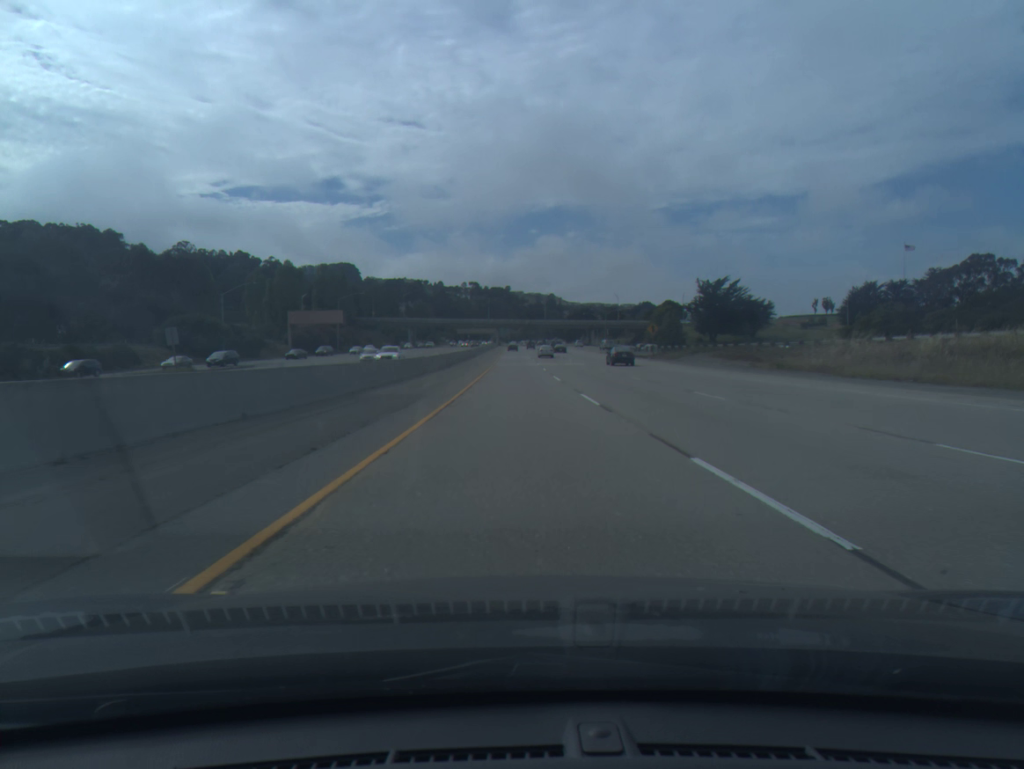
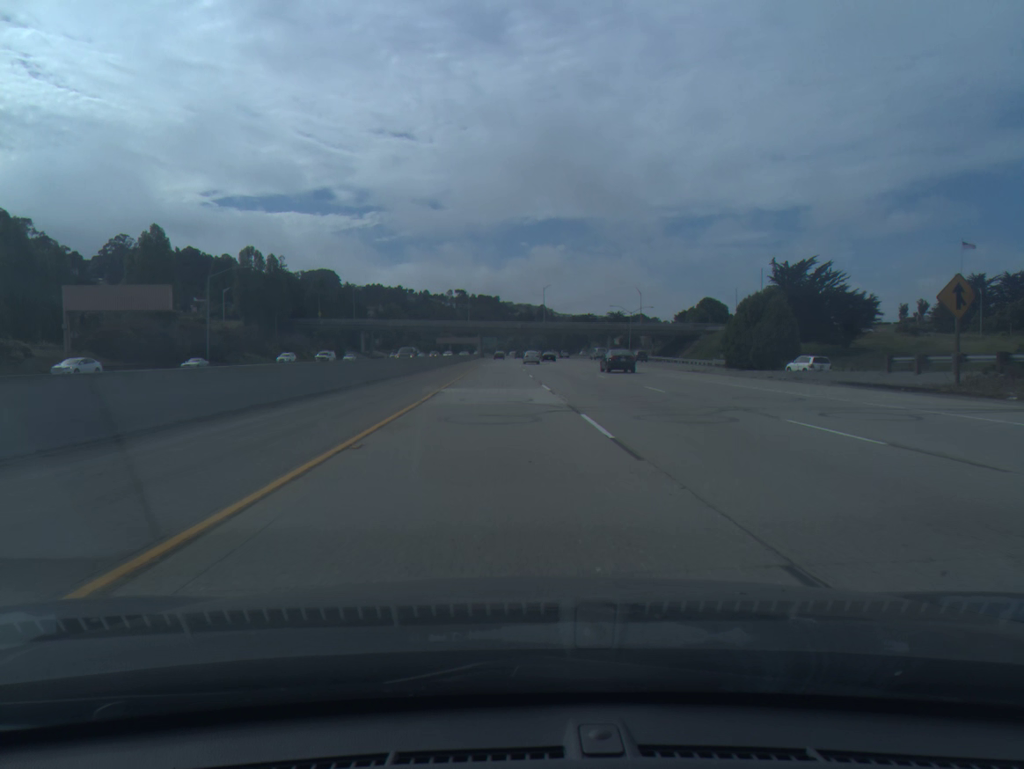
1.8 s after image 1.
(0.0, +66.6) m; +1°
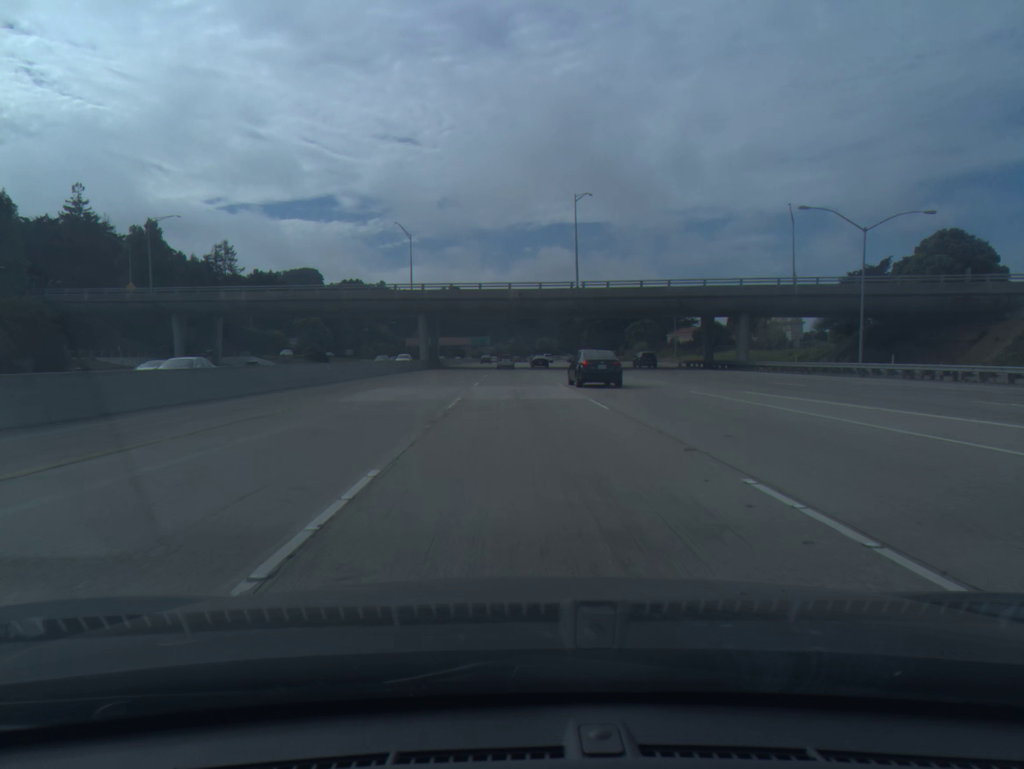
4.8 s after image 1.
(+1.2, +109.0) m; 0°
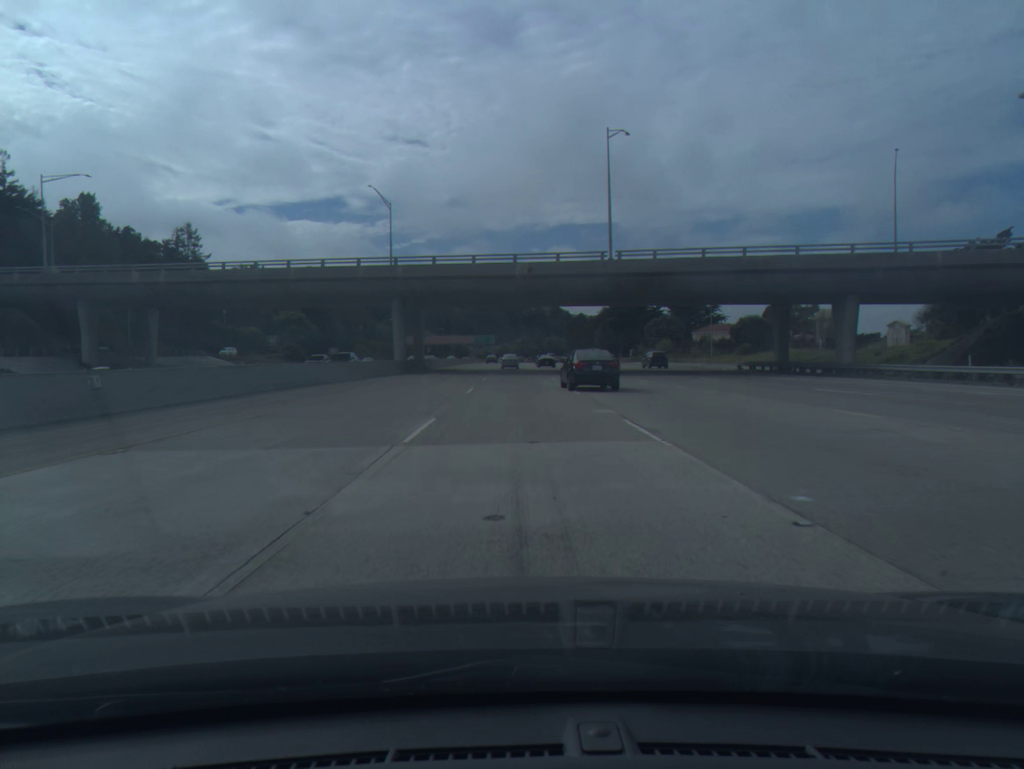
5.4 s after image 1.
(-0.1, +21.5) m; 0°
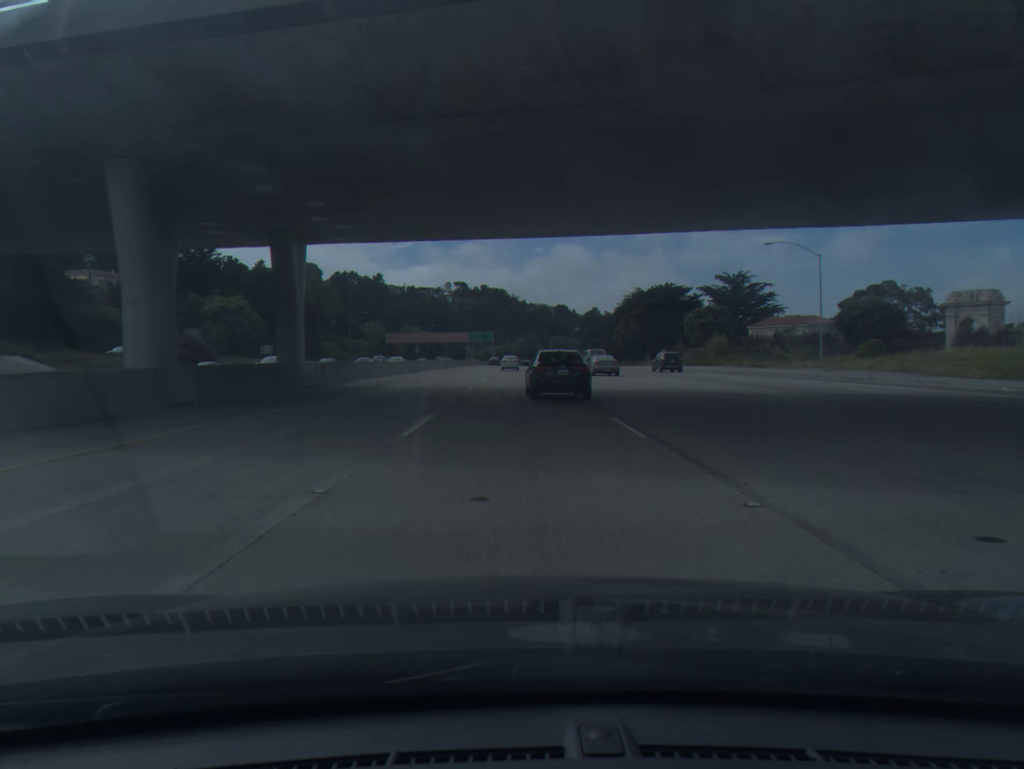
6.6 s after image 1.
(-0.1, +42.2) m; 0°
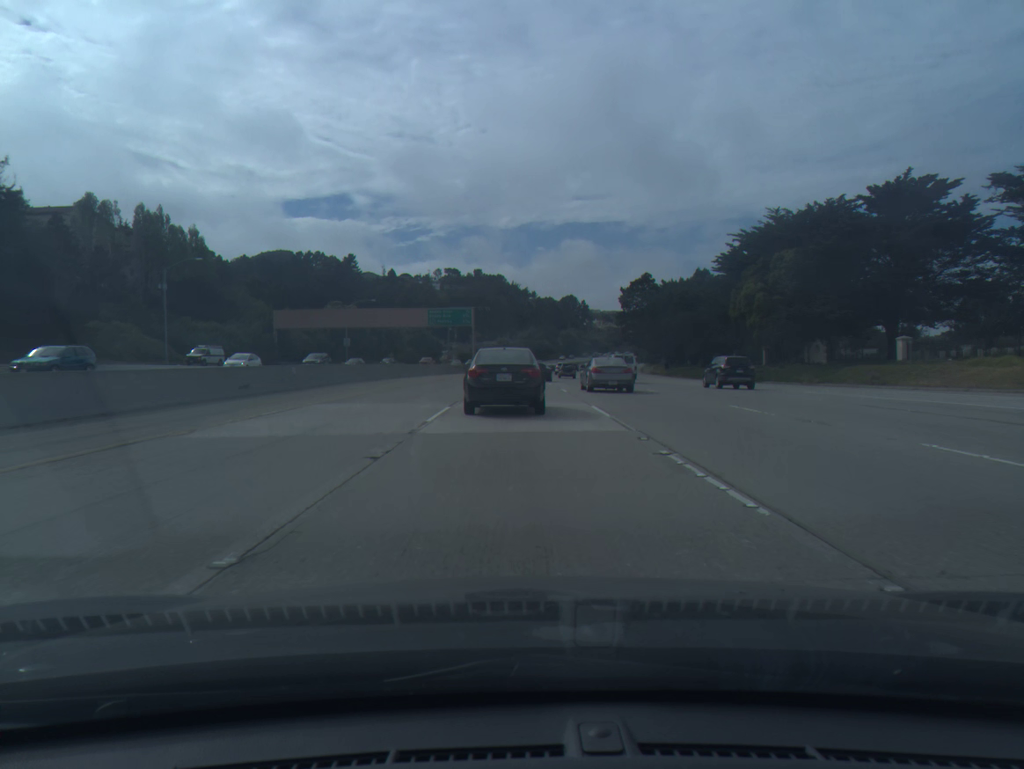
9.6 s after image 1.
(-0.3, +102.8) m; 0°
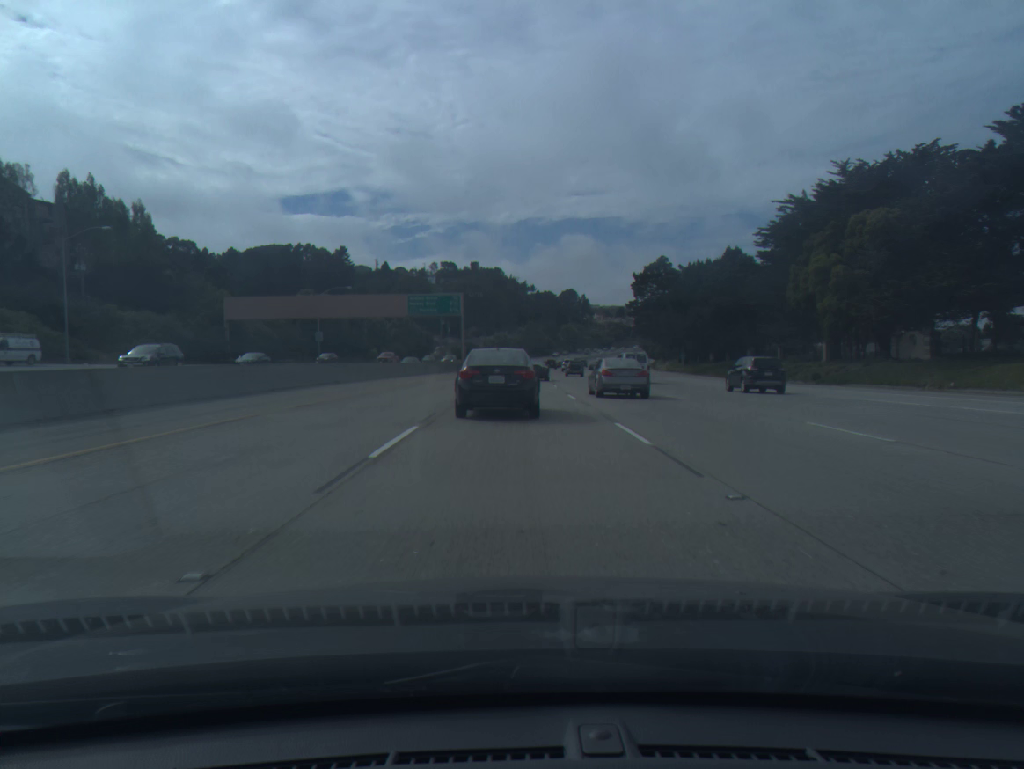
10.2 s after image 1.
(0.0, +20.1) m; 0°
